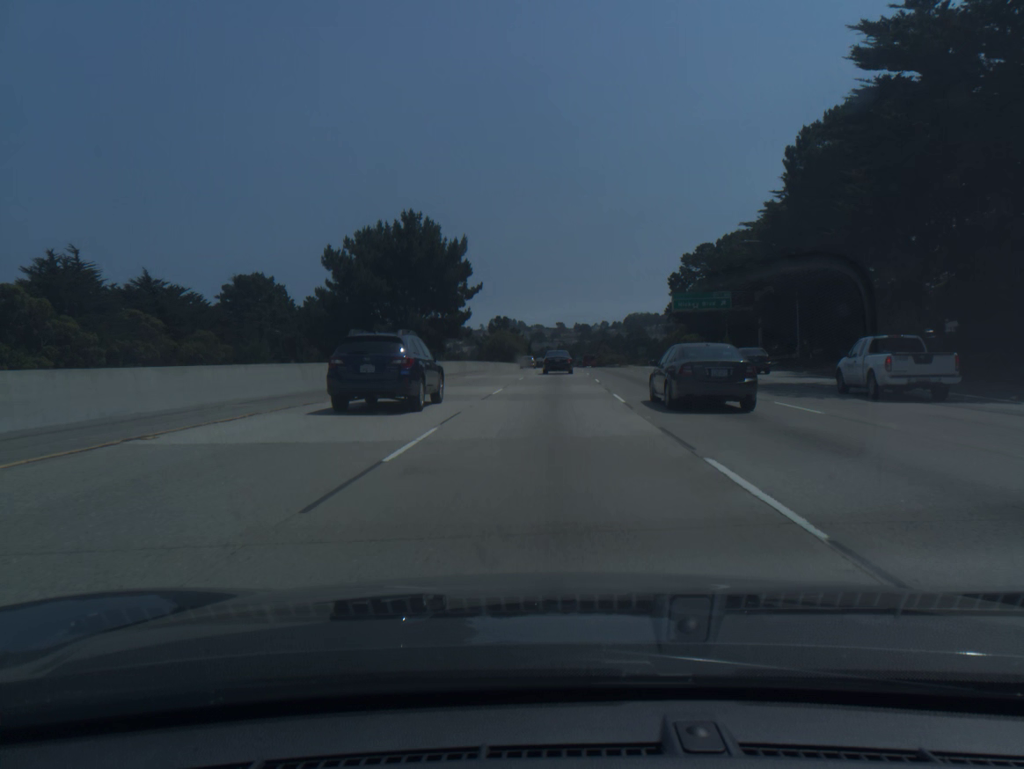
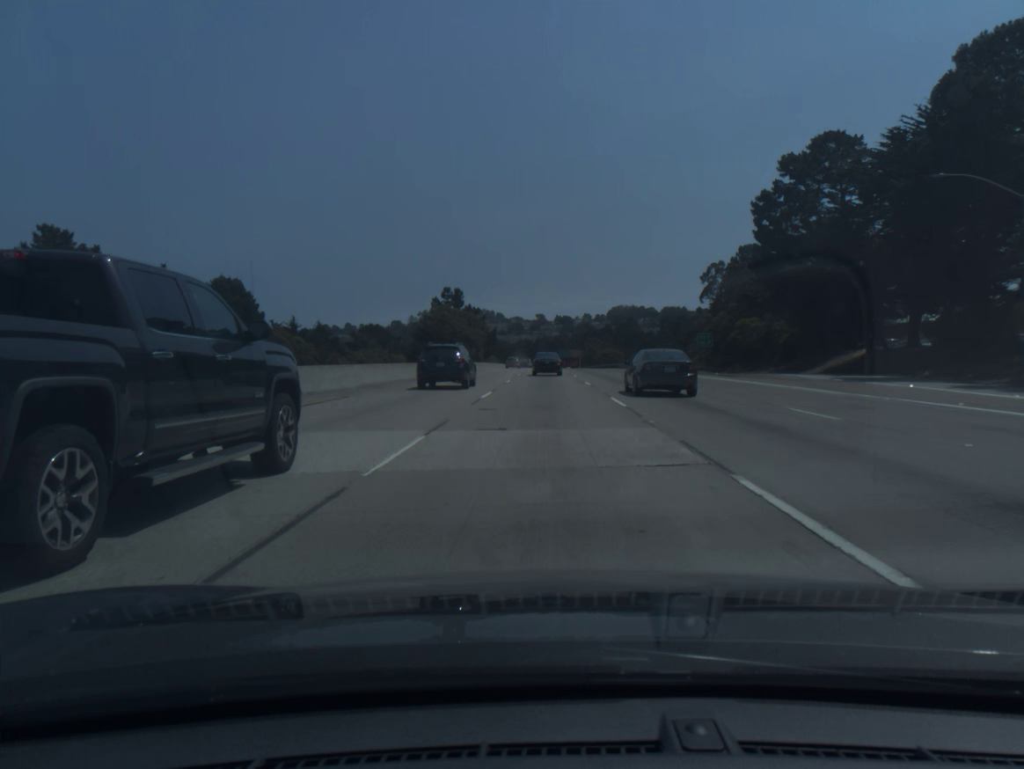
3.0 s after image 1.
(+1.5, +74.8) m; +1°
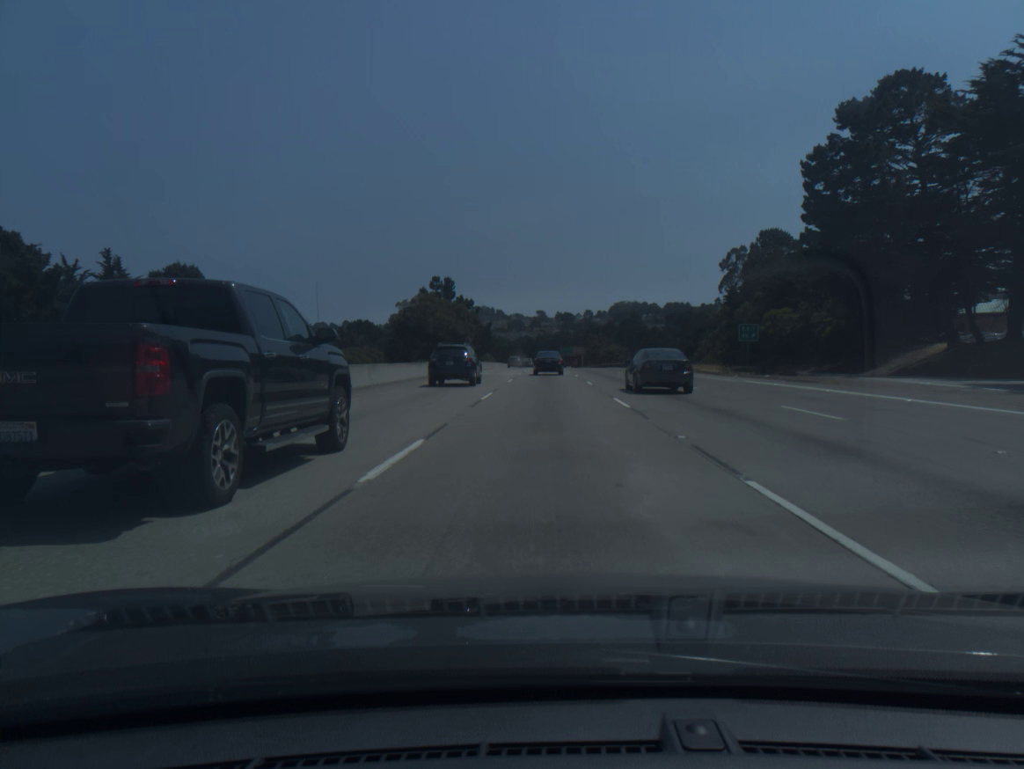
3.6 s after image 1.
(0.0, +14.8) m; 0°
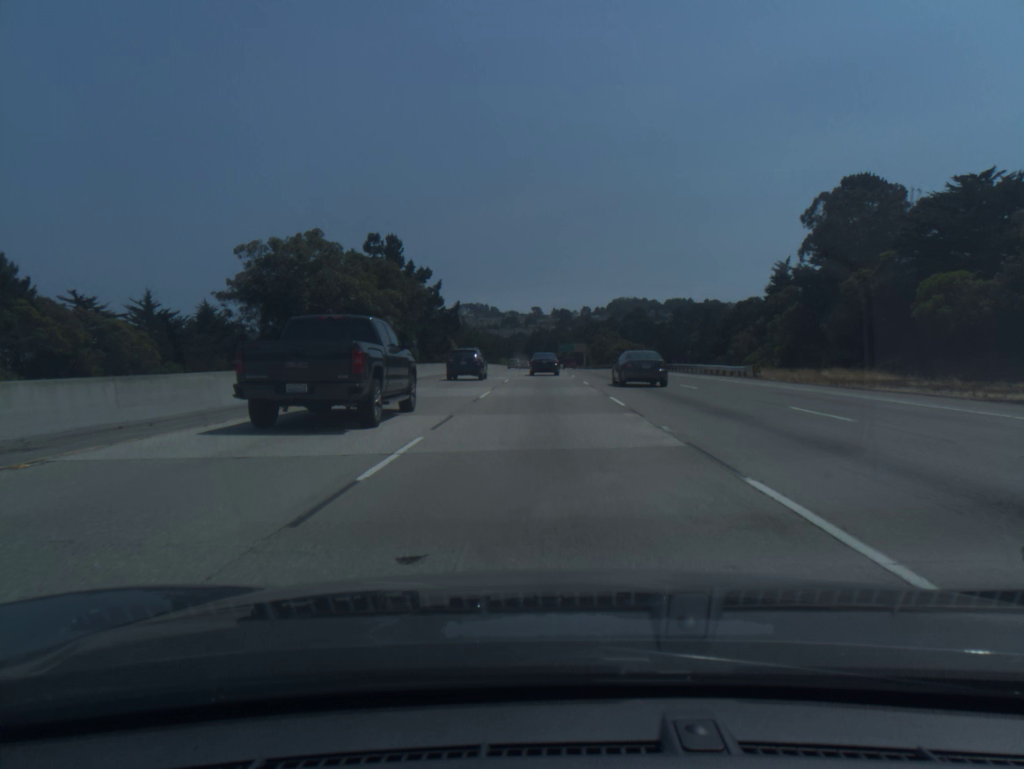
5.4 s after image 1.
(+0.1, +44.2) m; 0°
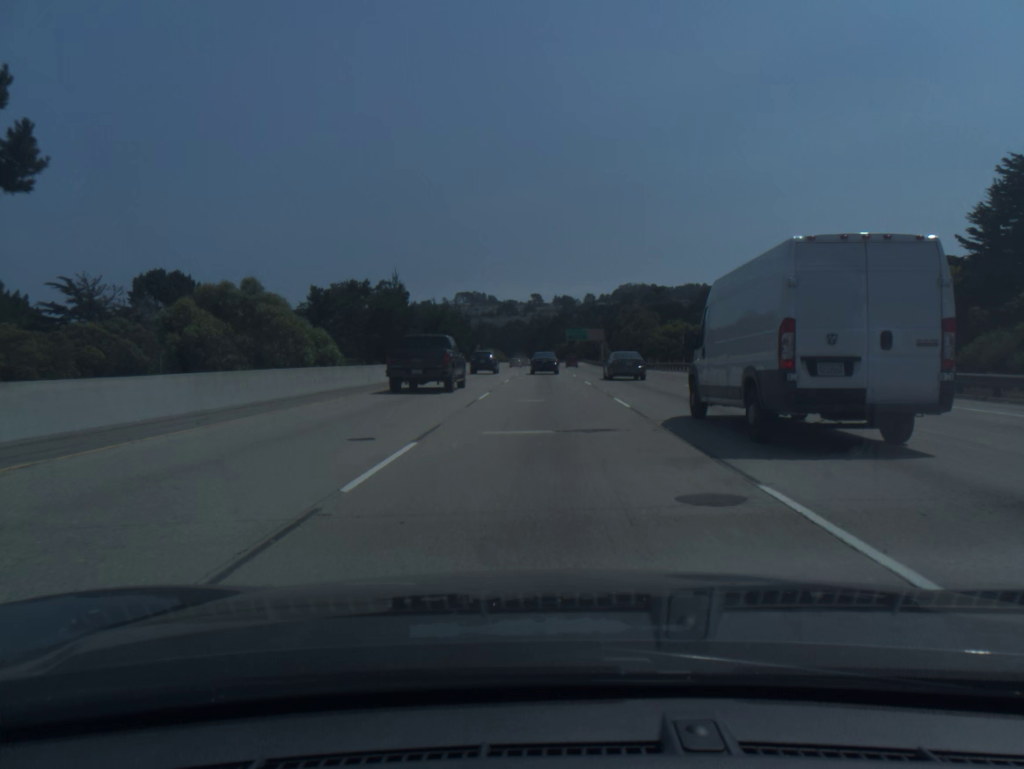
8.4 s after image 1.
(-0.1, +73.9) m; 0°
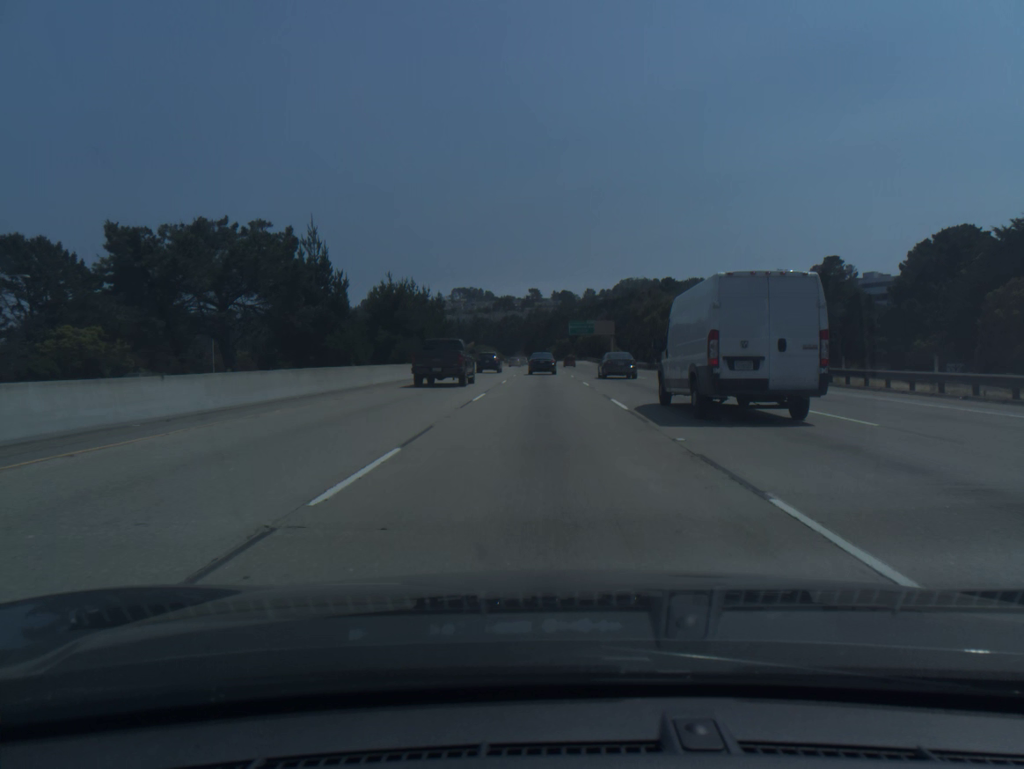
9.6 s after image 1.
(+0.1, +29.7) m; 0°
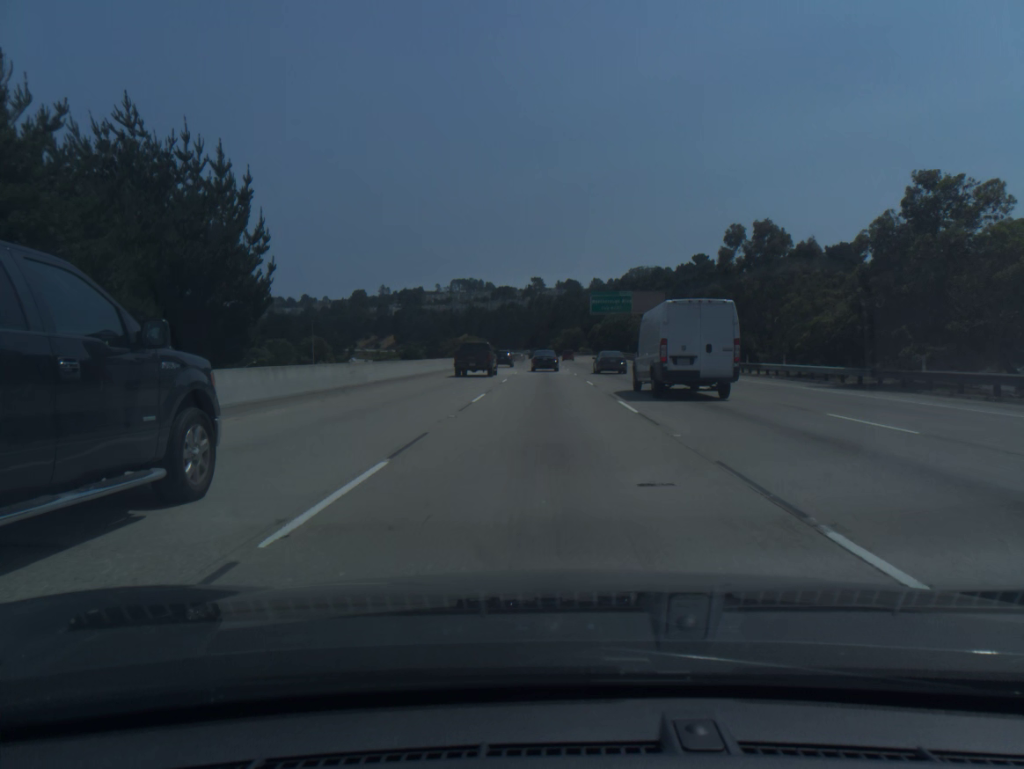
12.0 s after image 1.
(-0.2, +59.9) m; 0°
